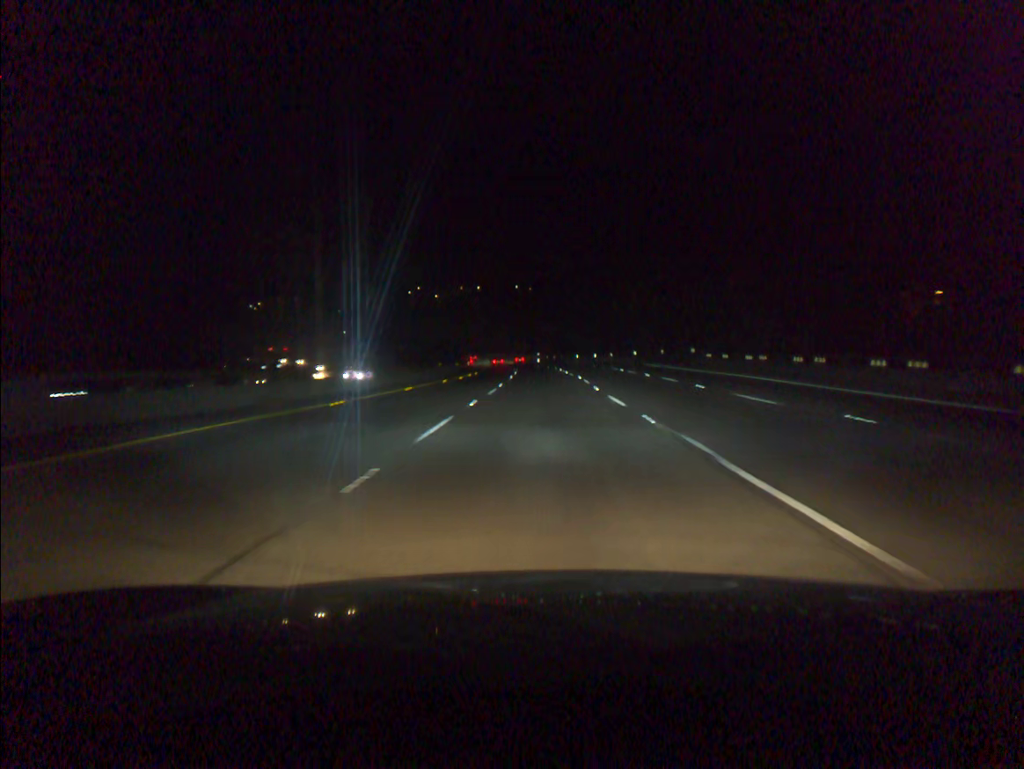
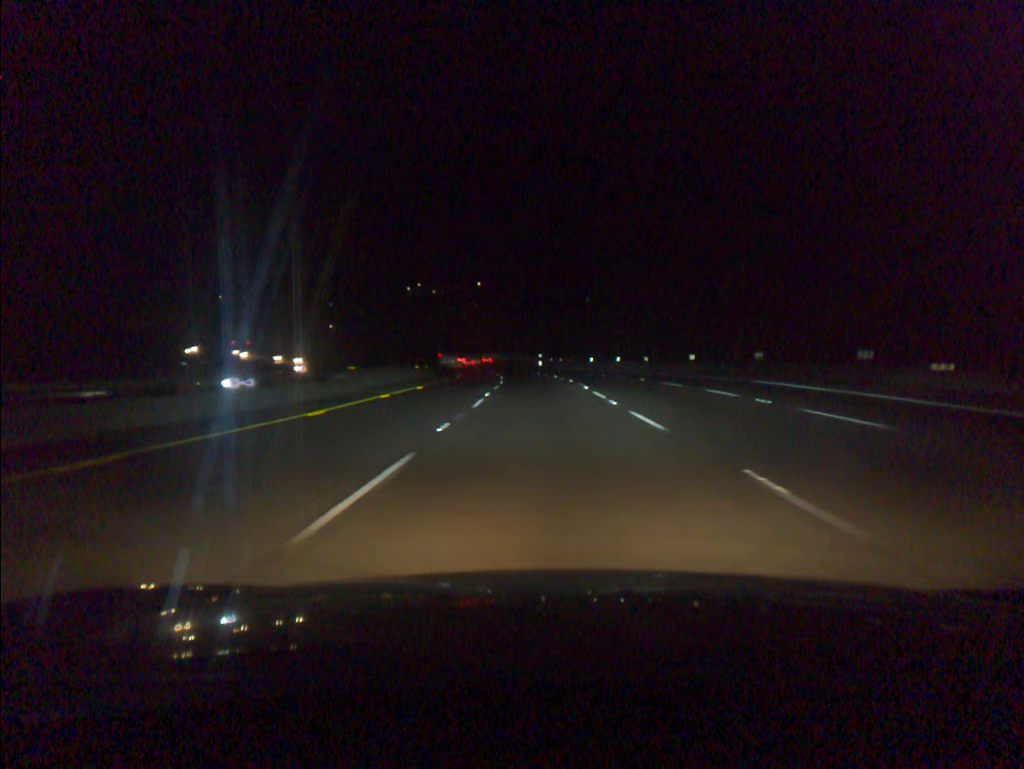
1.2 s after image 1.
(0.0, +34.0) m; 0°
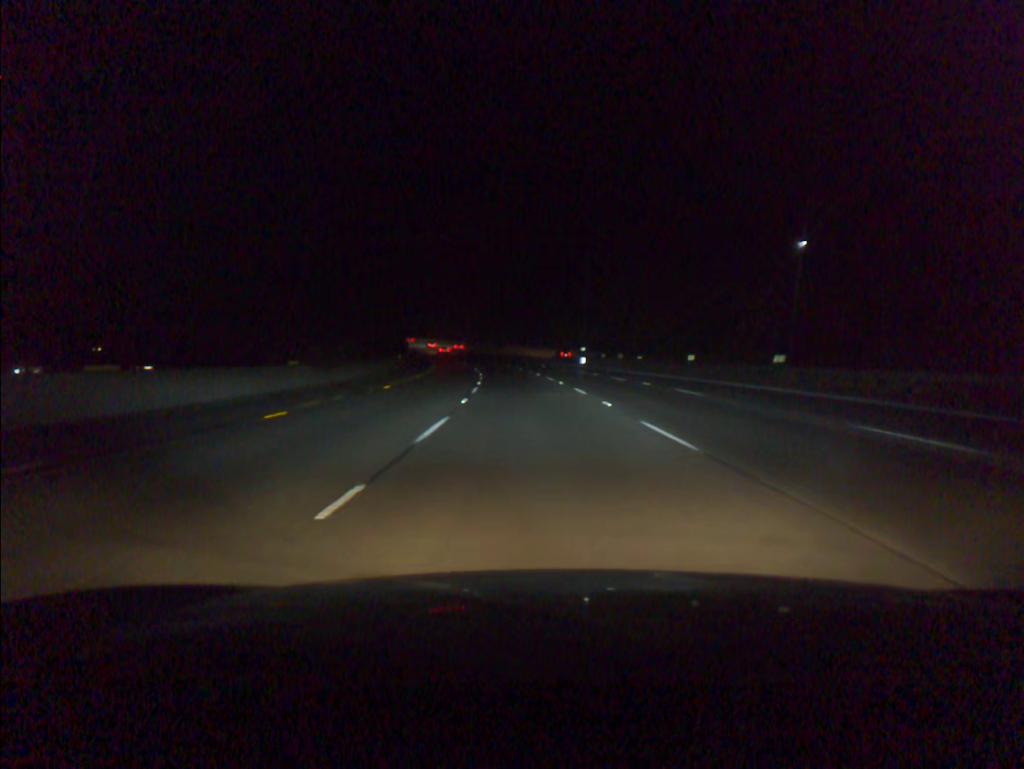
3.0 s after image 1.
(-0.8, +50.8) m; -3°
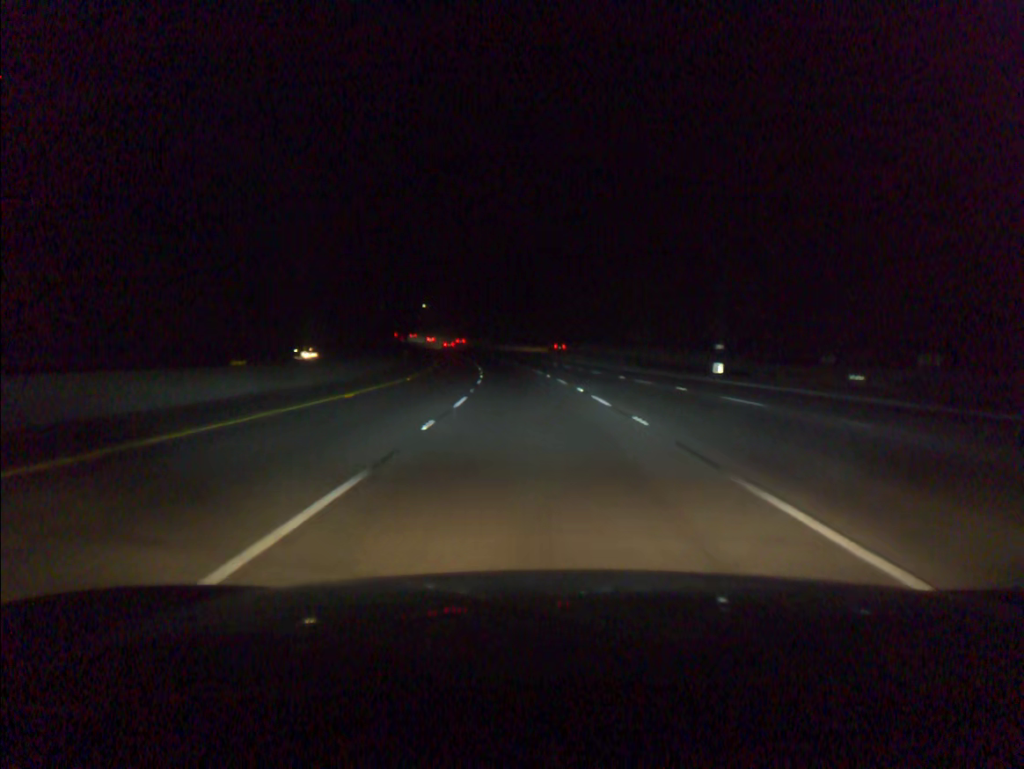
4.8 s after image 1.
(-2.1, +50.8) m; -5°
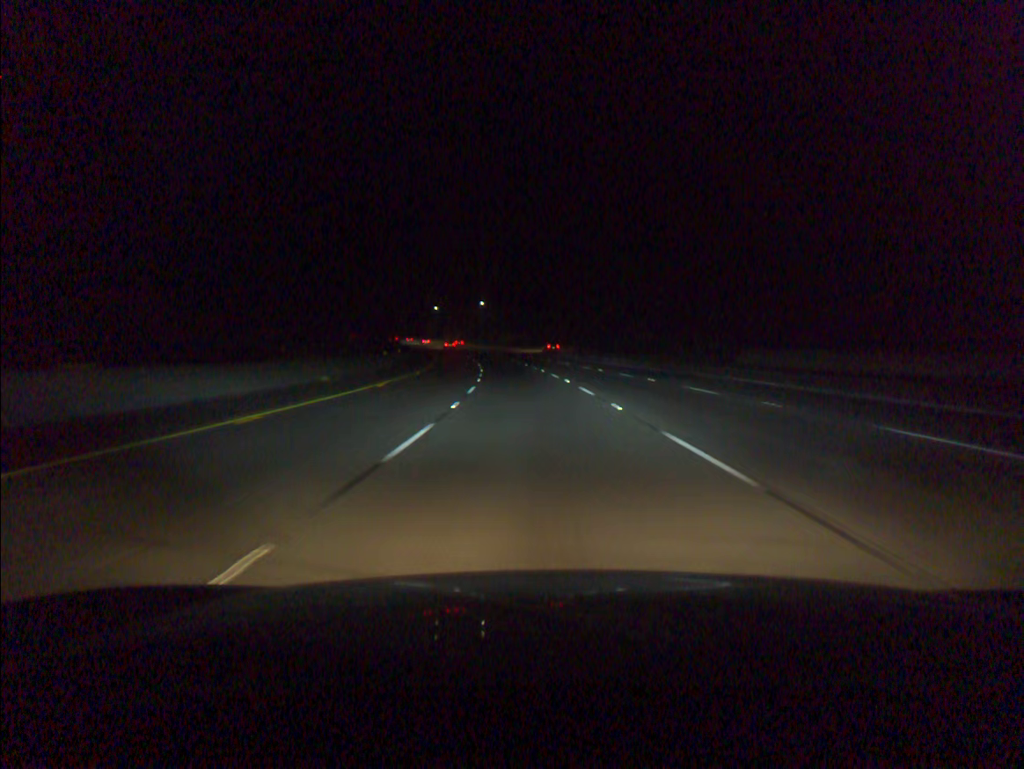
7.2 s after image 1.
(-3.6, +67.8) m; -6°
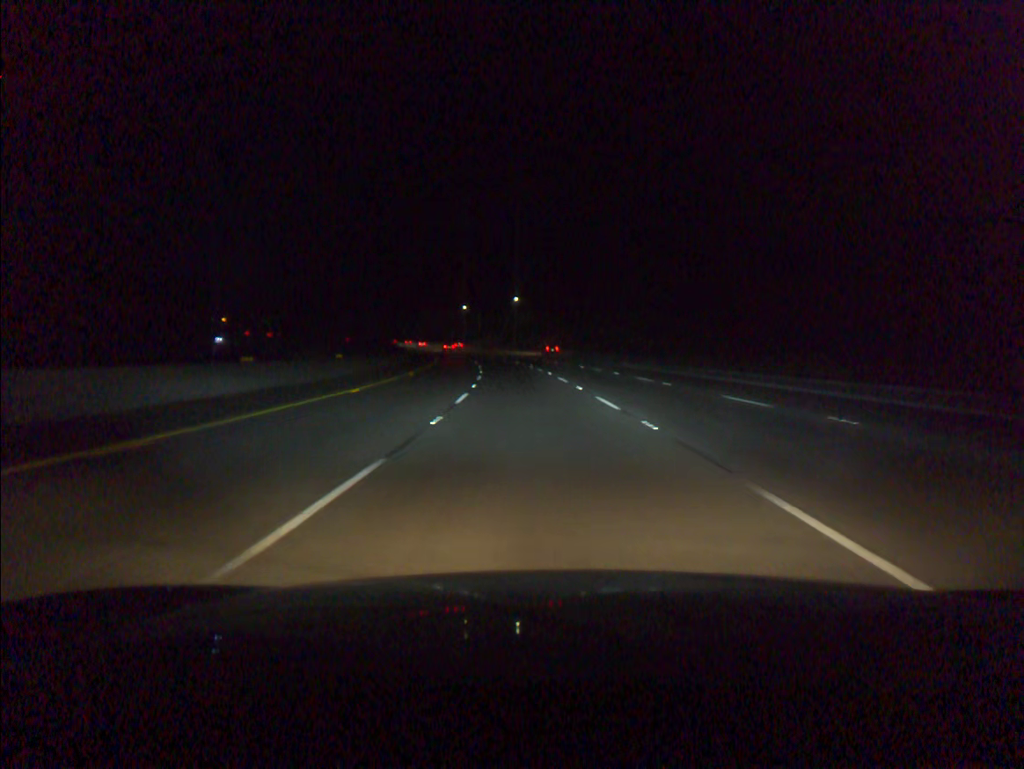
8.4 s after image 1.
(-0.9, +33.8) m; -3°
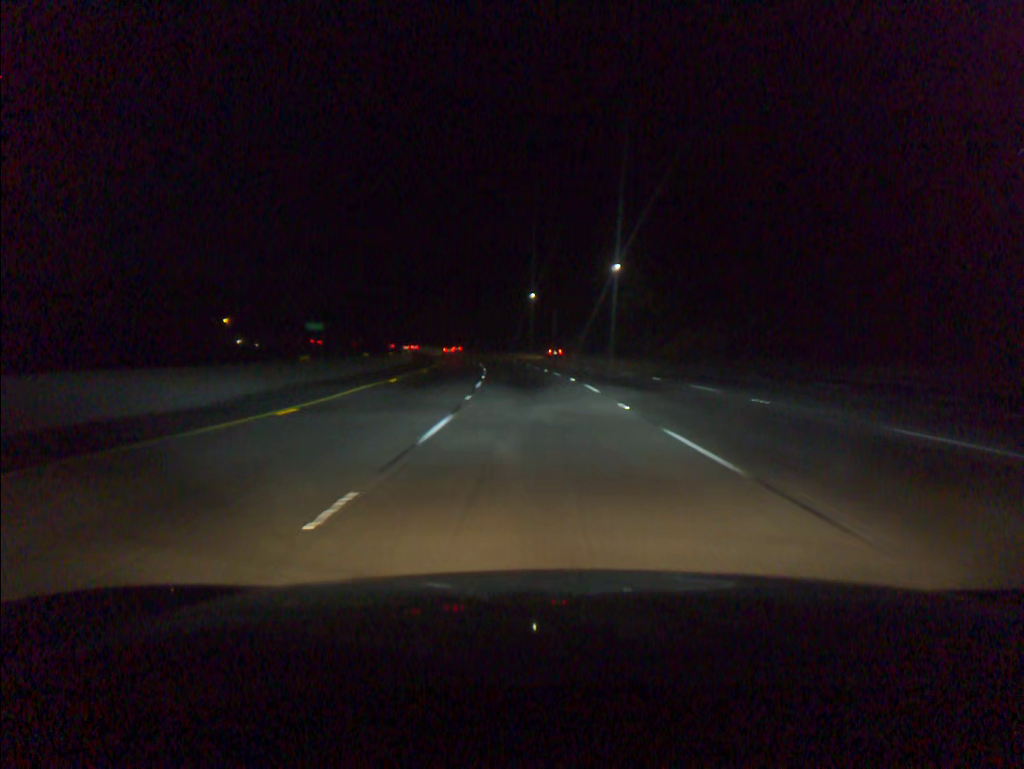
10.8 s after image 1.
(-3.7, +66.9) m; -6°
